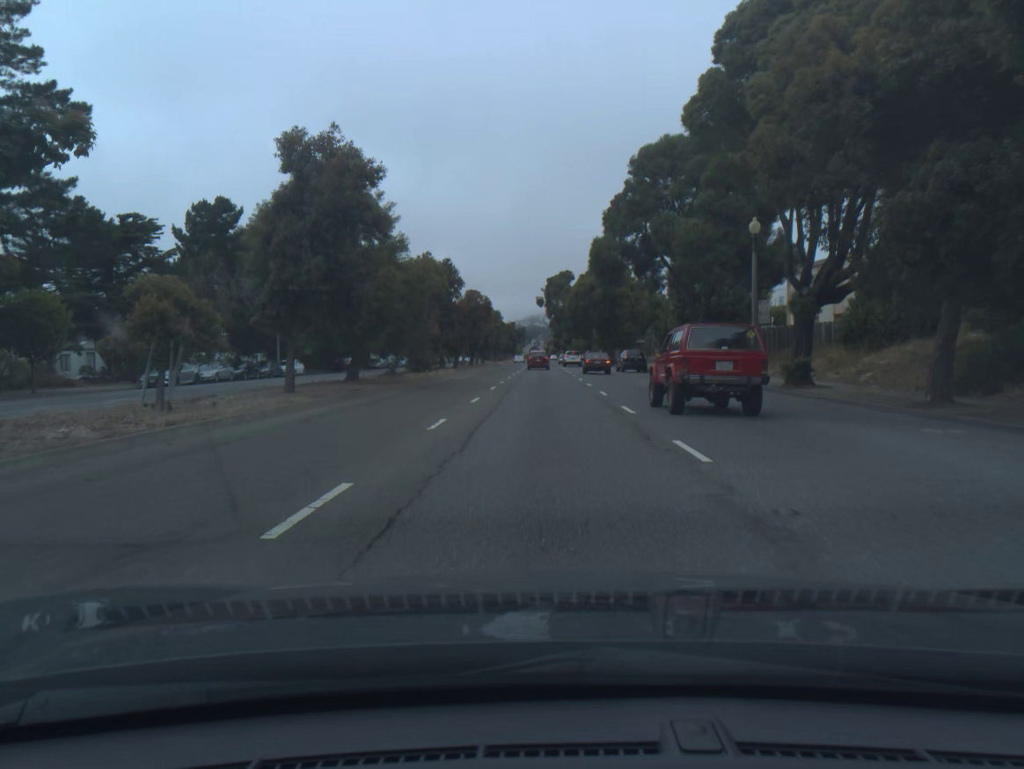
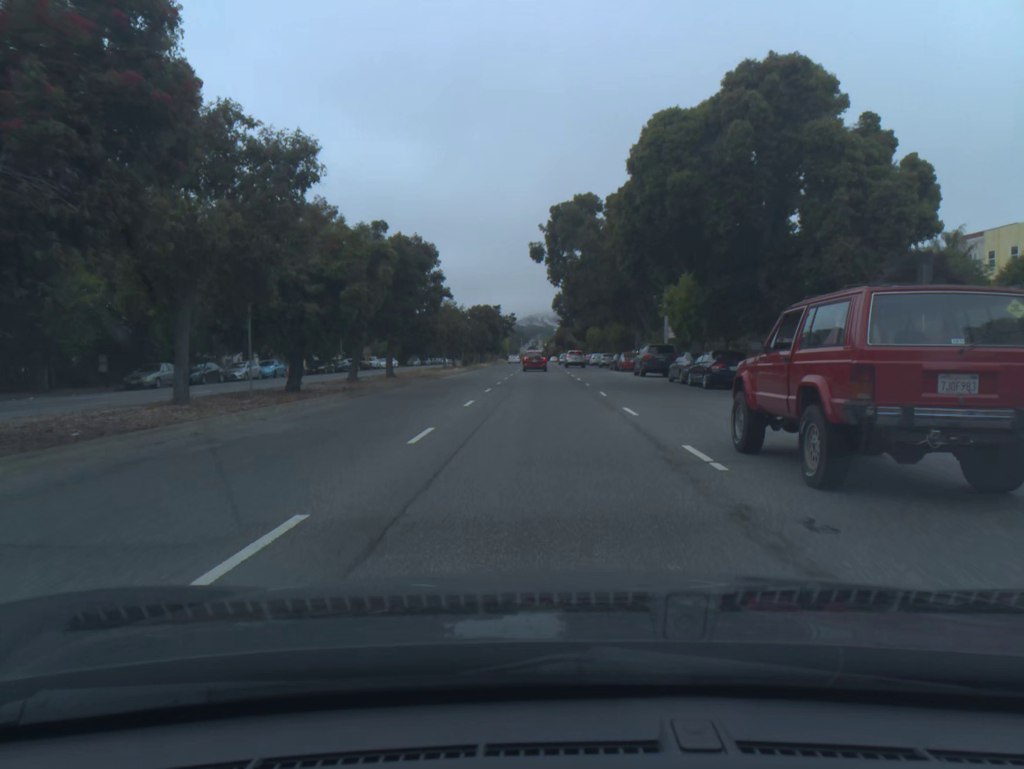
(-0.1, +59.5) m; 0°
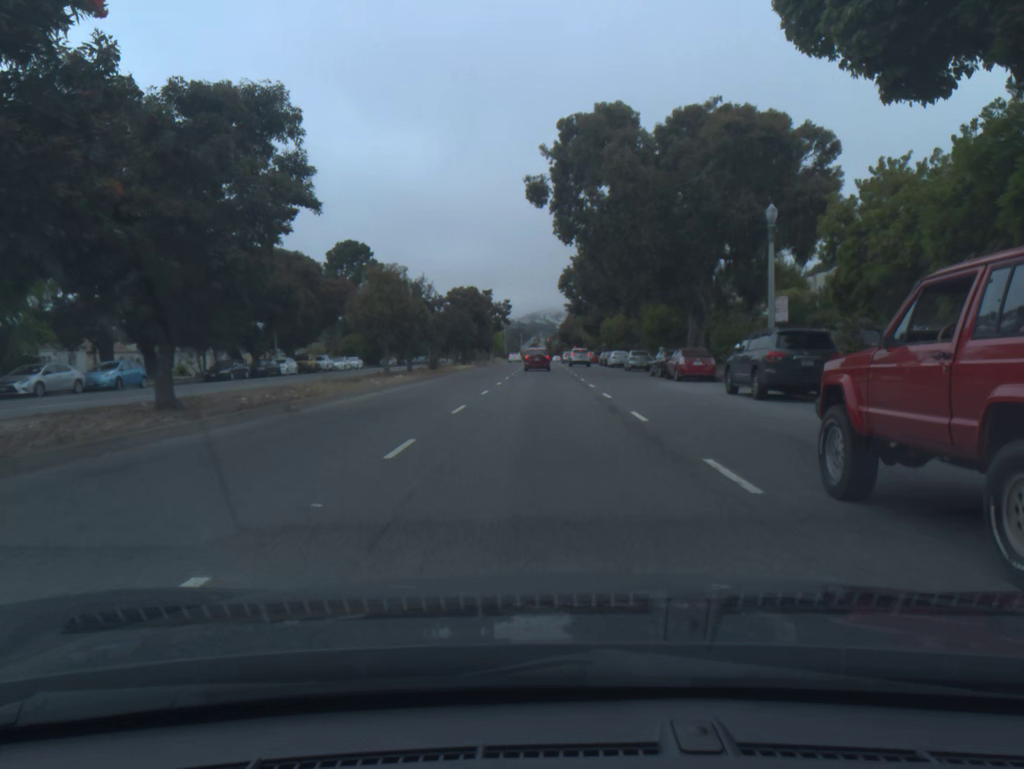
(0.0, +23.6) m; 0°
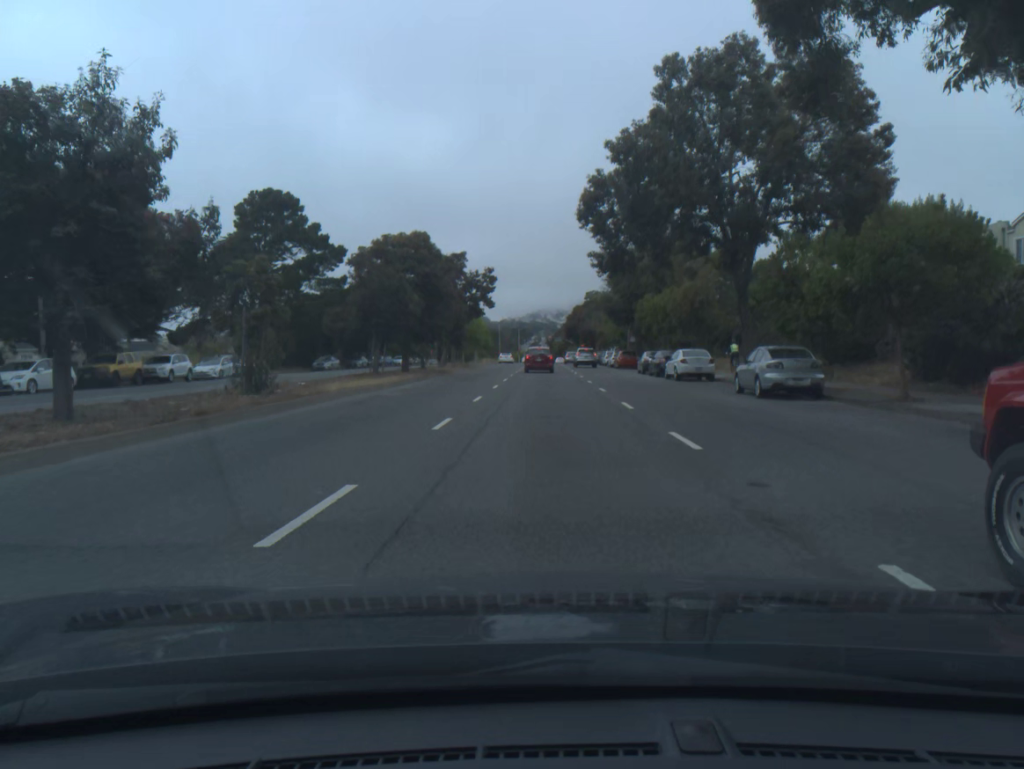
(0.0, +33.4) m; 0°
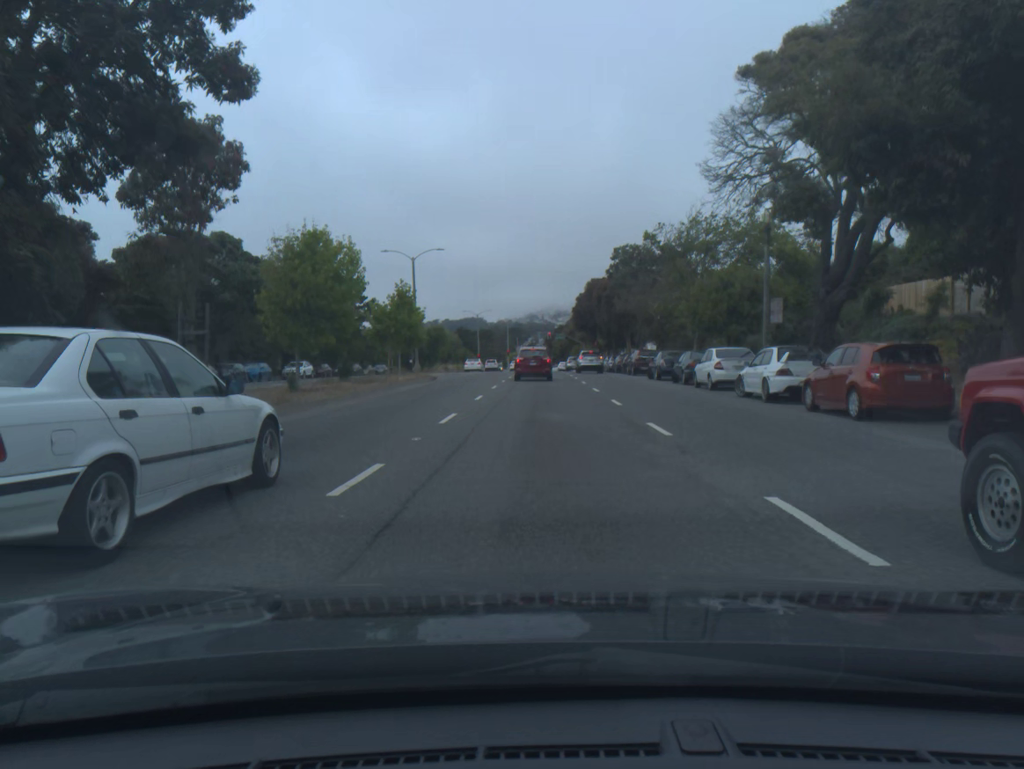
(+0.2, +49.3) m; 0°
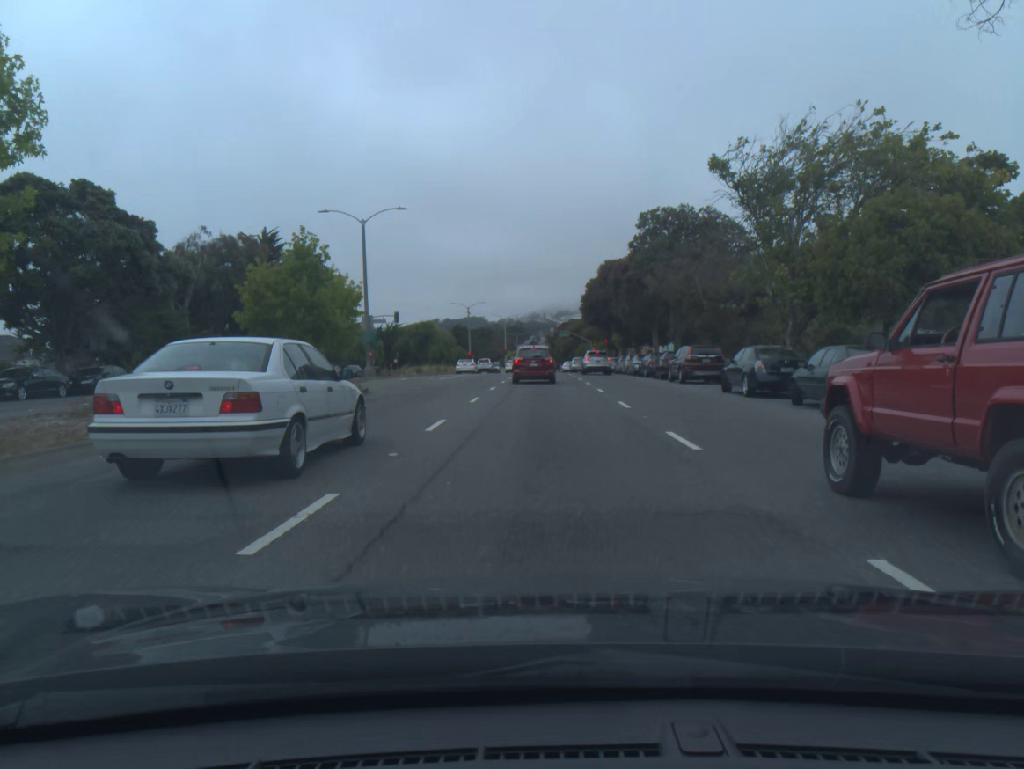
(0.0, +16.7) m; 0°
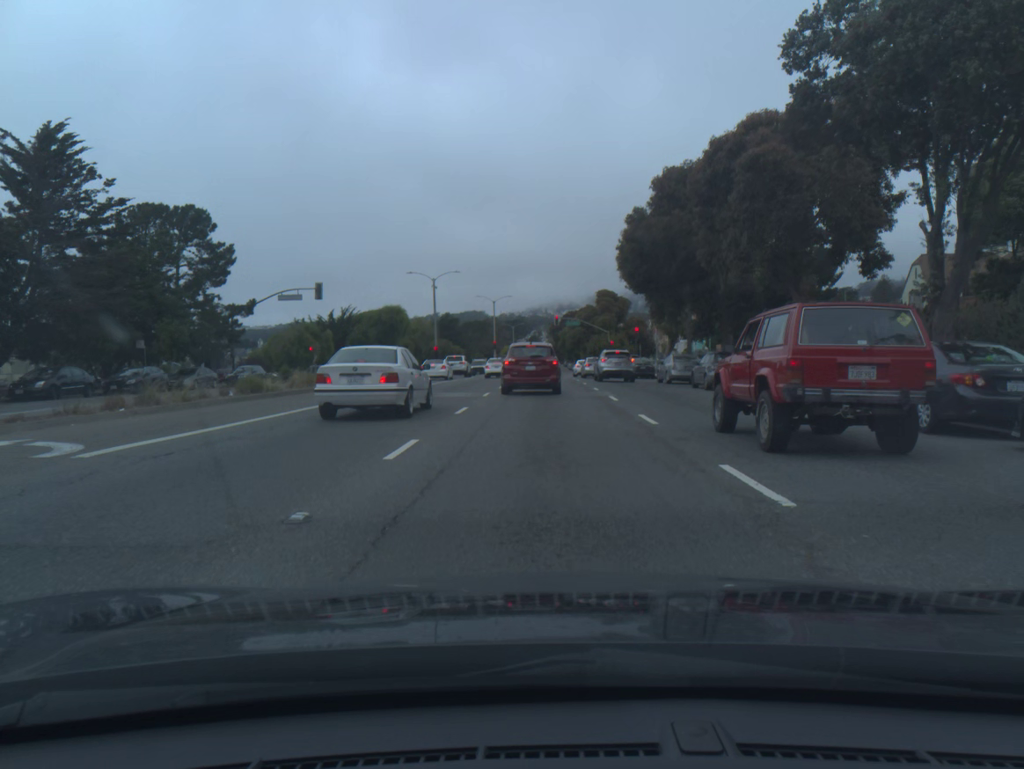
(0.0, +33.0) m; 0°
